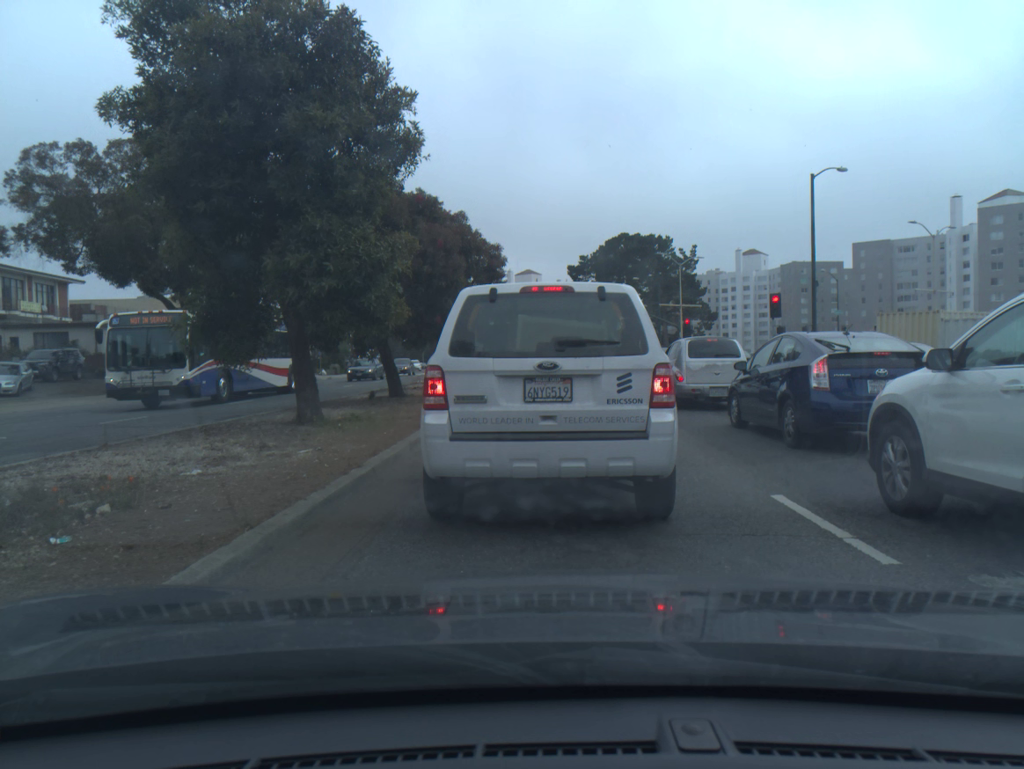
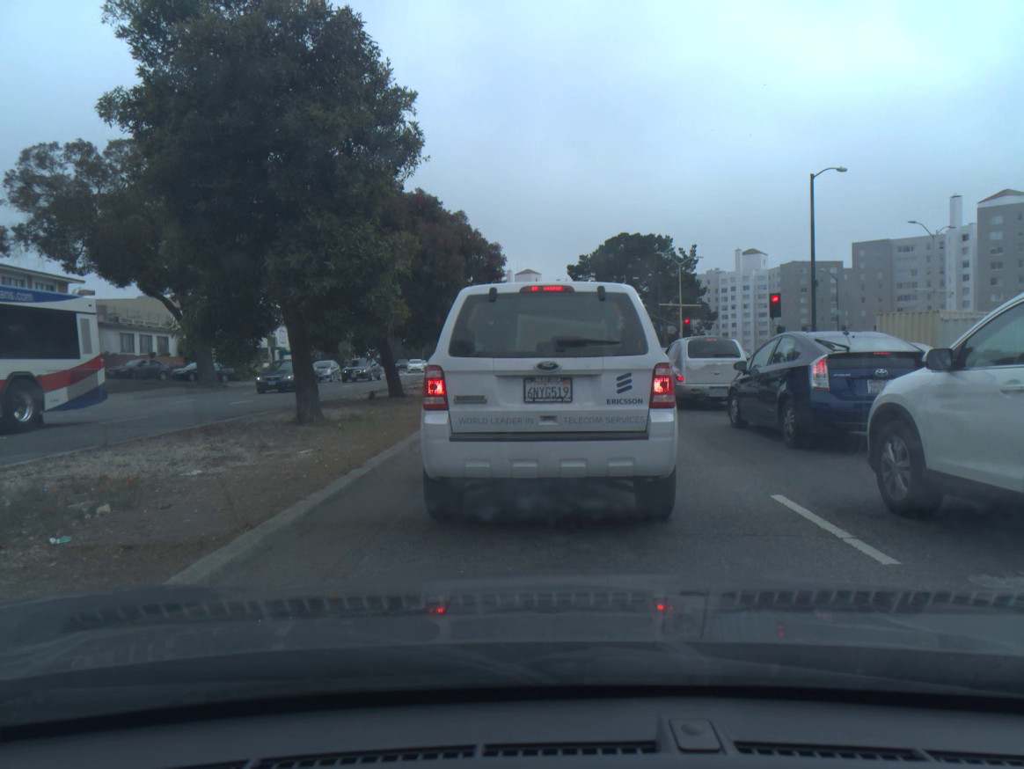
(0.0, 0.0) m; 0°
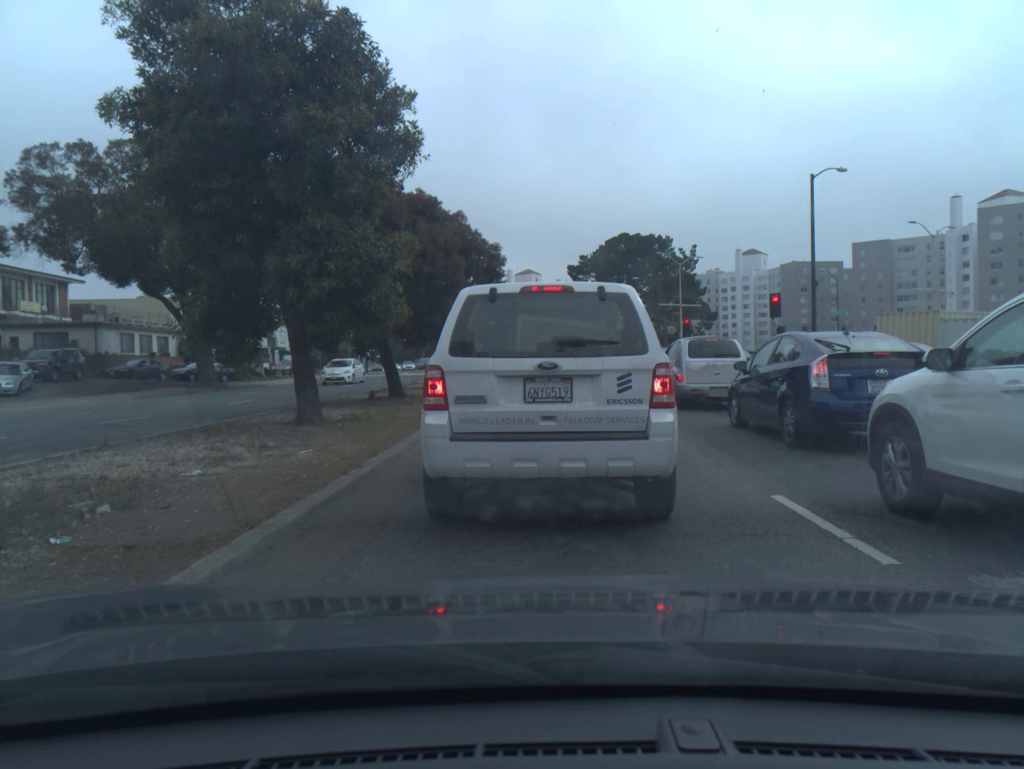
(0.0, 0.0) m; 0°
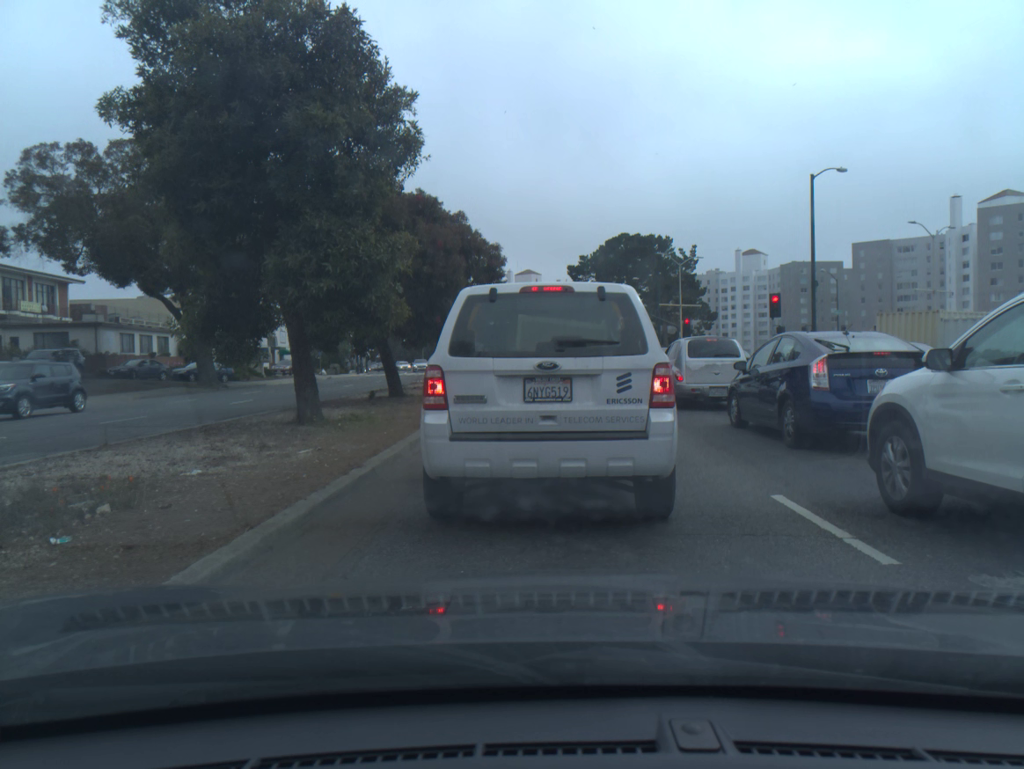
(+0.1, +0.1) m; 0°
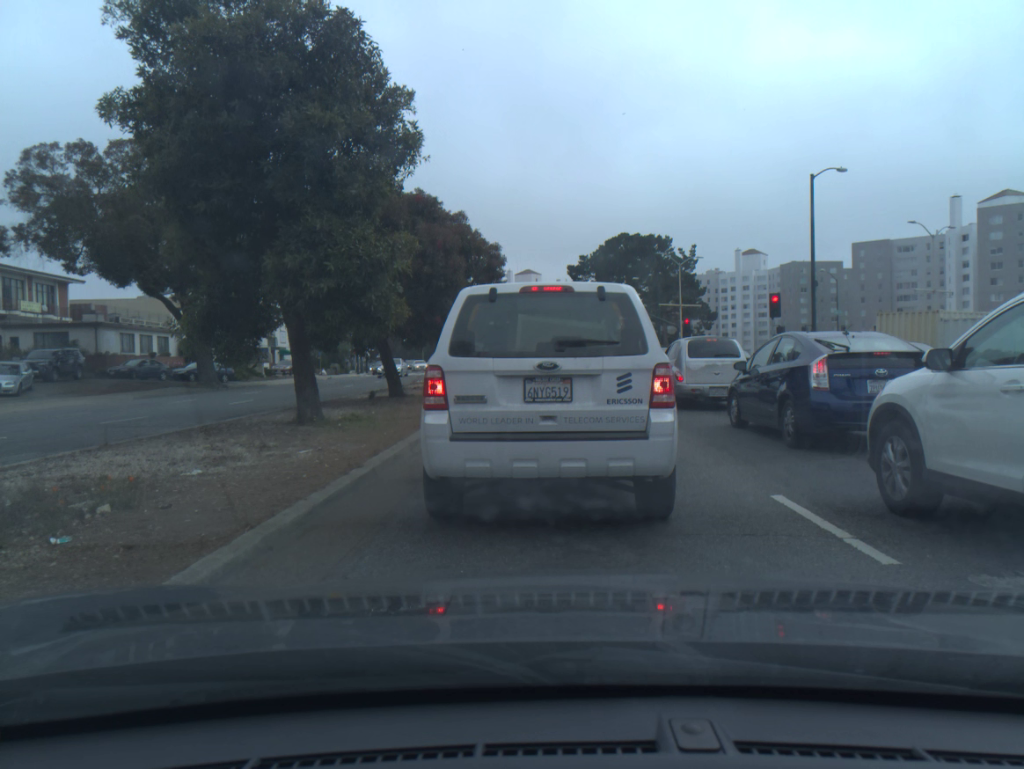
(0.0, 0.0) m; 0°
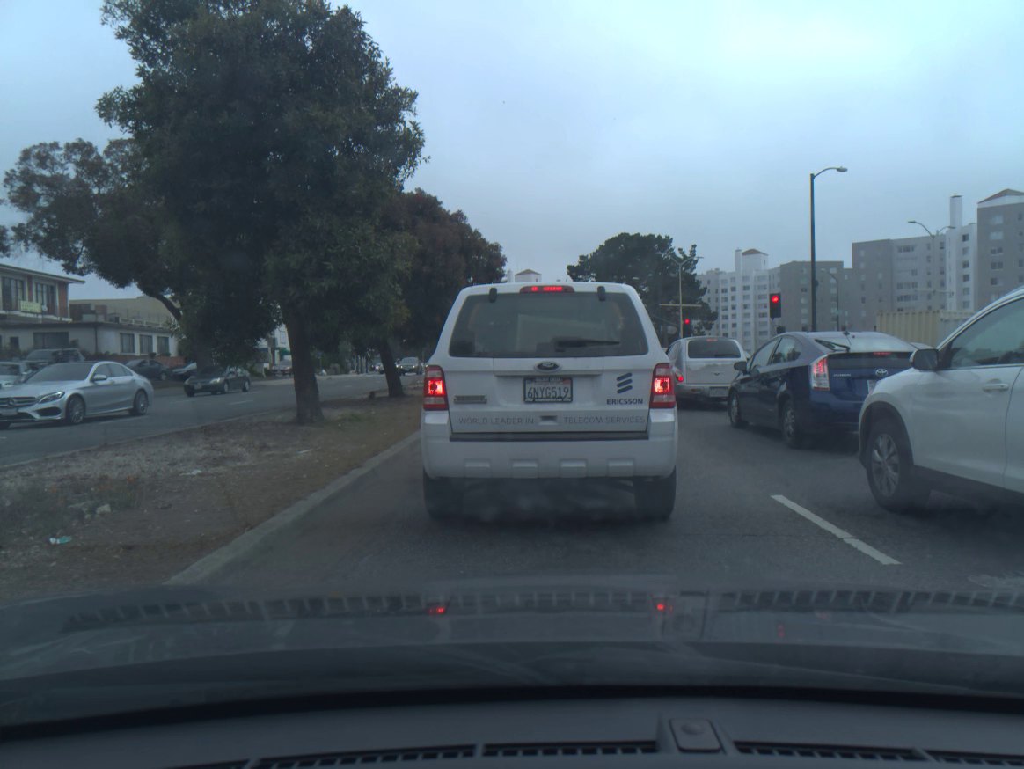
(0.0, 0.0) m; 0°
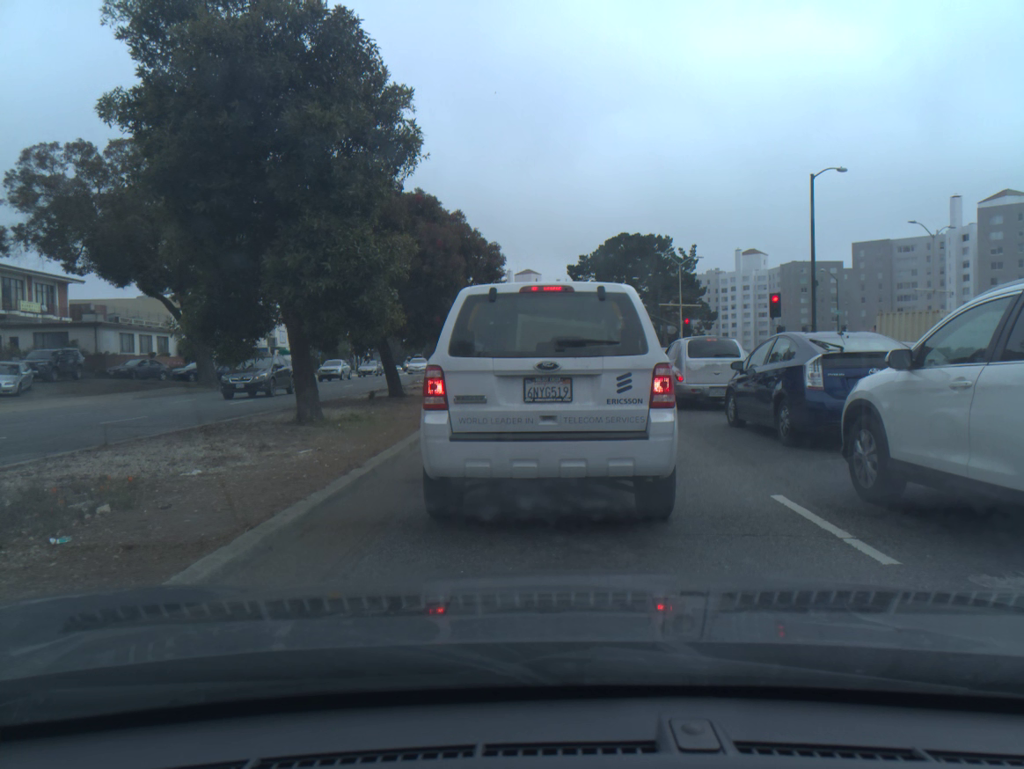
(0.0, -0.1) m; 0°
